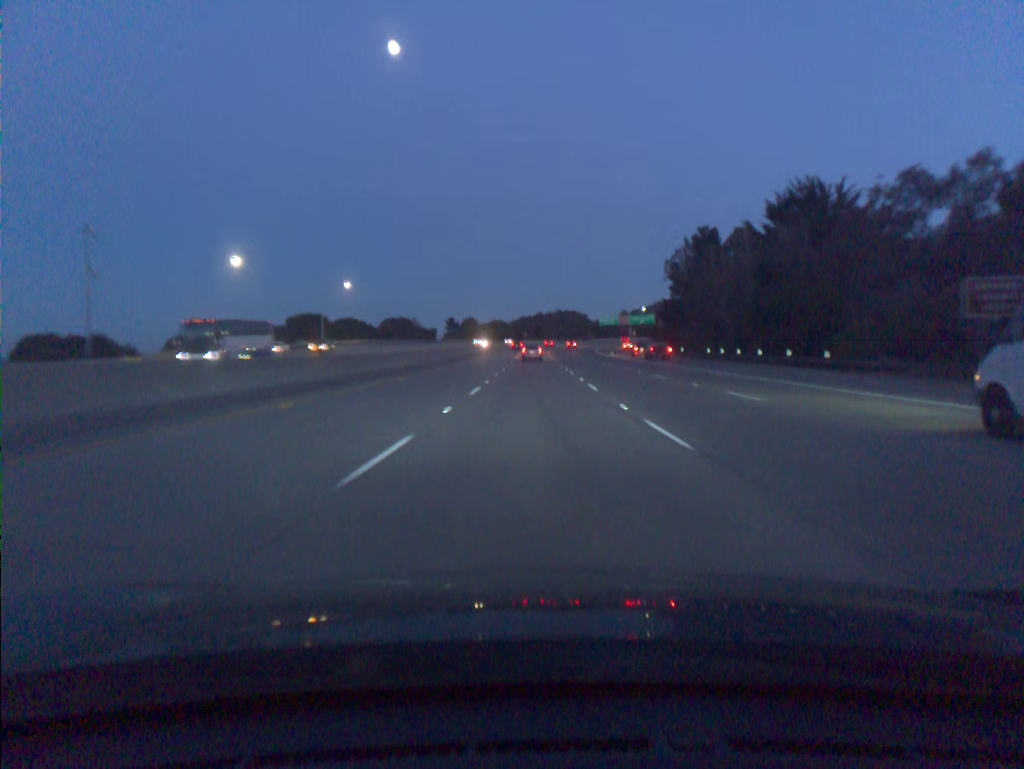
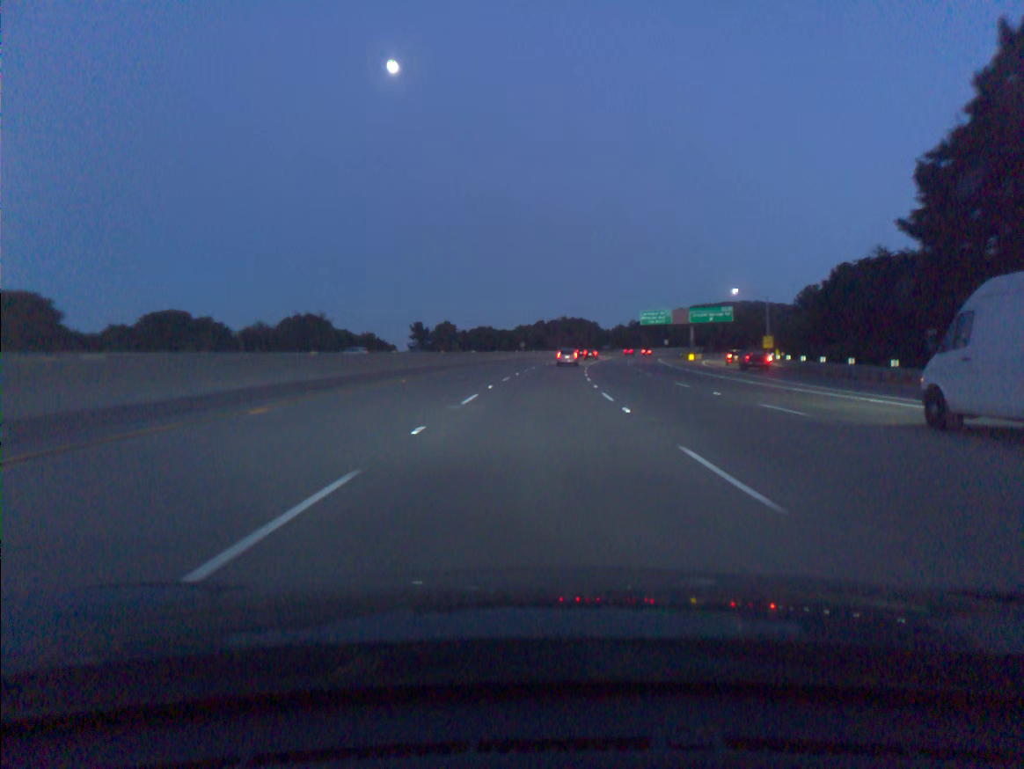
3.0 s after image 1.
(-0.2, +88.9) m; 0°
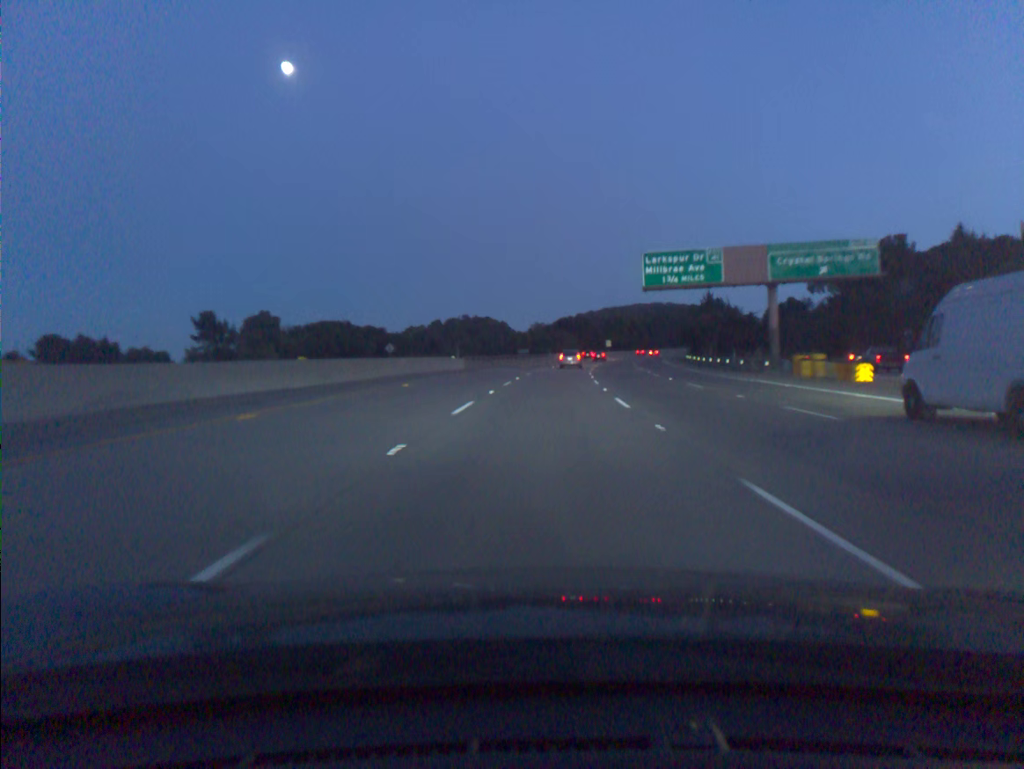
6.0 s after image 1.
(+4.4, +87.6) m; +7°
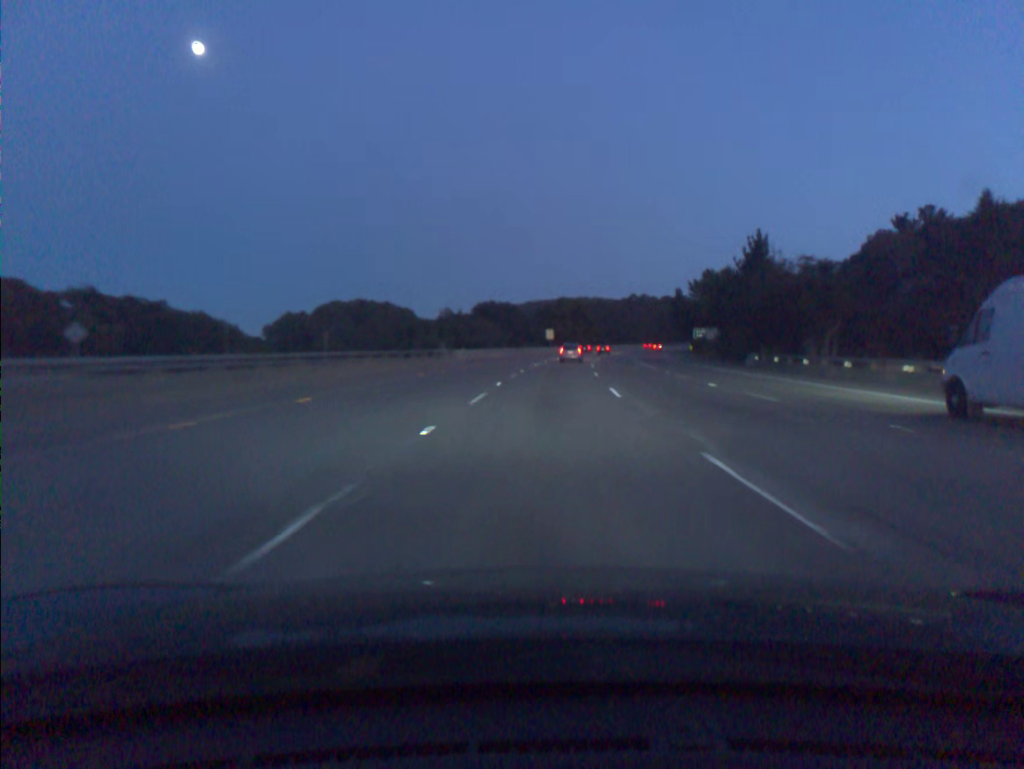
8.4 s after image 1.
(+3.2, +69.6) m; +6°
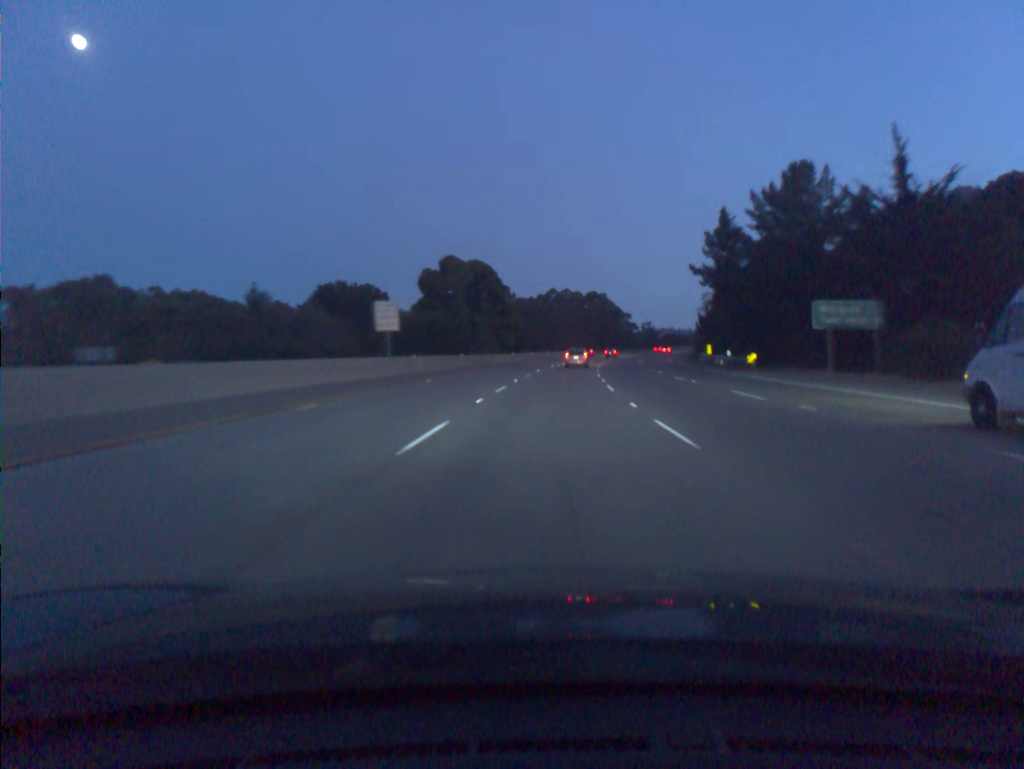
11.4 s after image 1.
(+5.2, +86.1) m; +7°
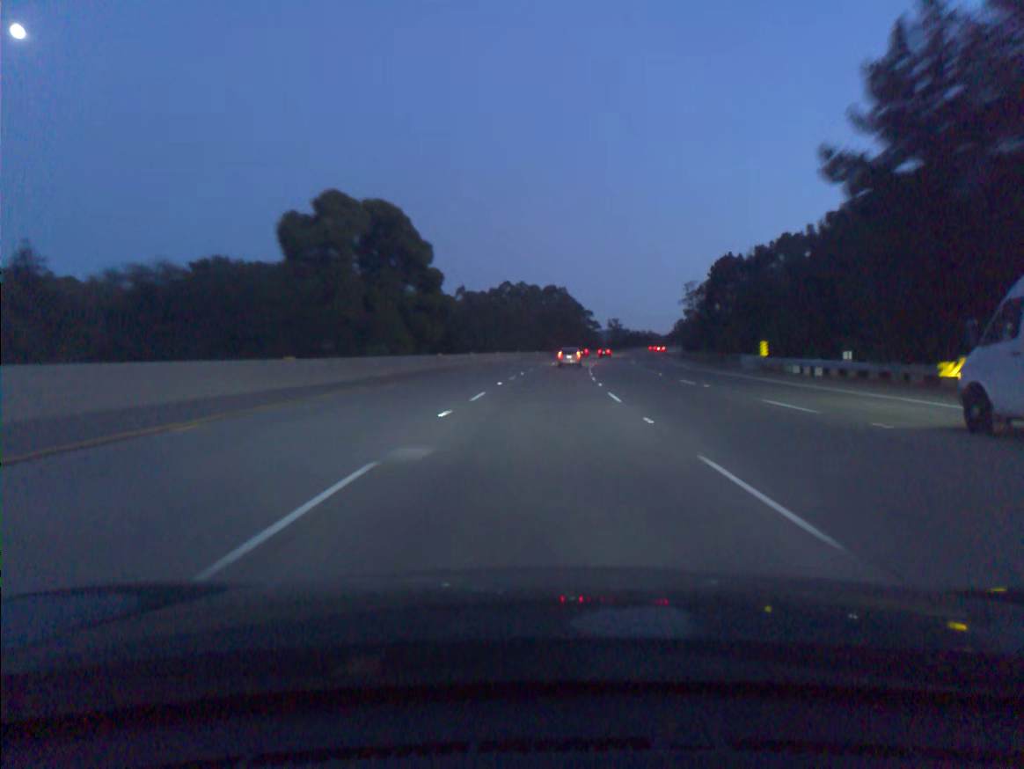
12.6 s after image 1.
(+1.0, +34.1) m; +3°
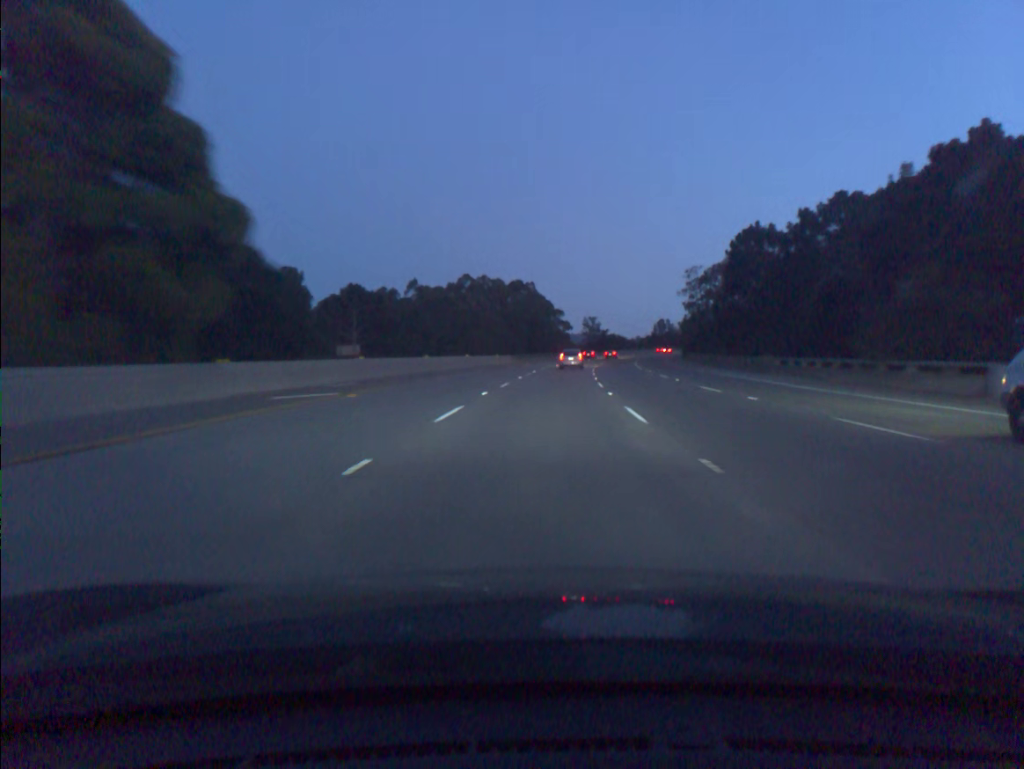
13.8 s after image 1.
(+0.8, +34.0) m; +3°
